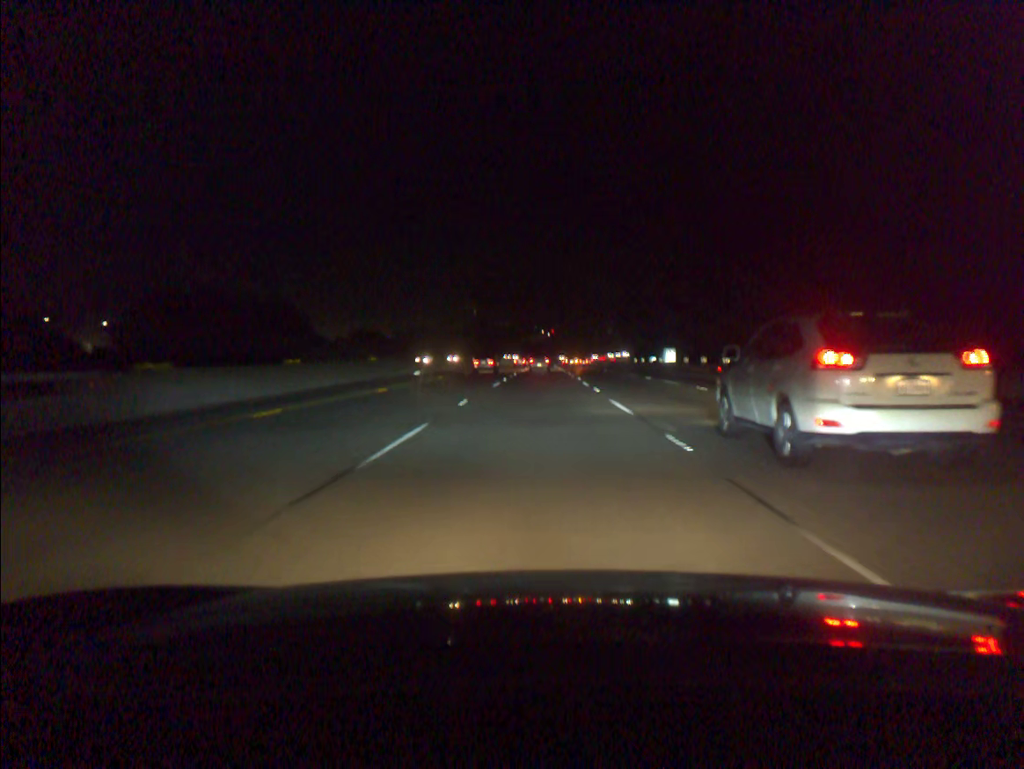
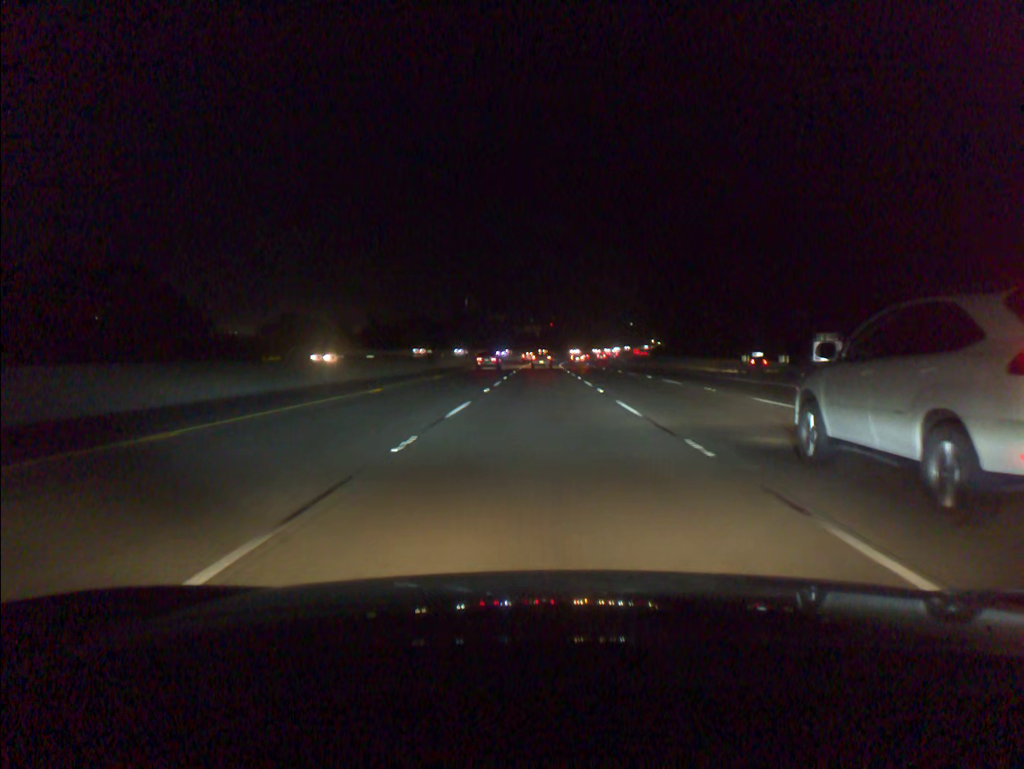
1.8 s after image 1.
(0.0, +58.9) m; 0°
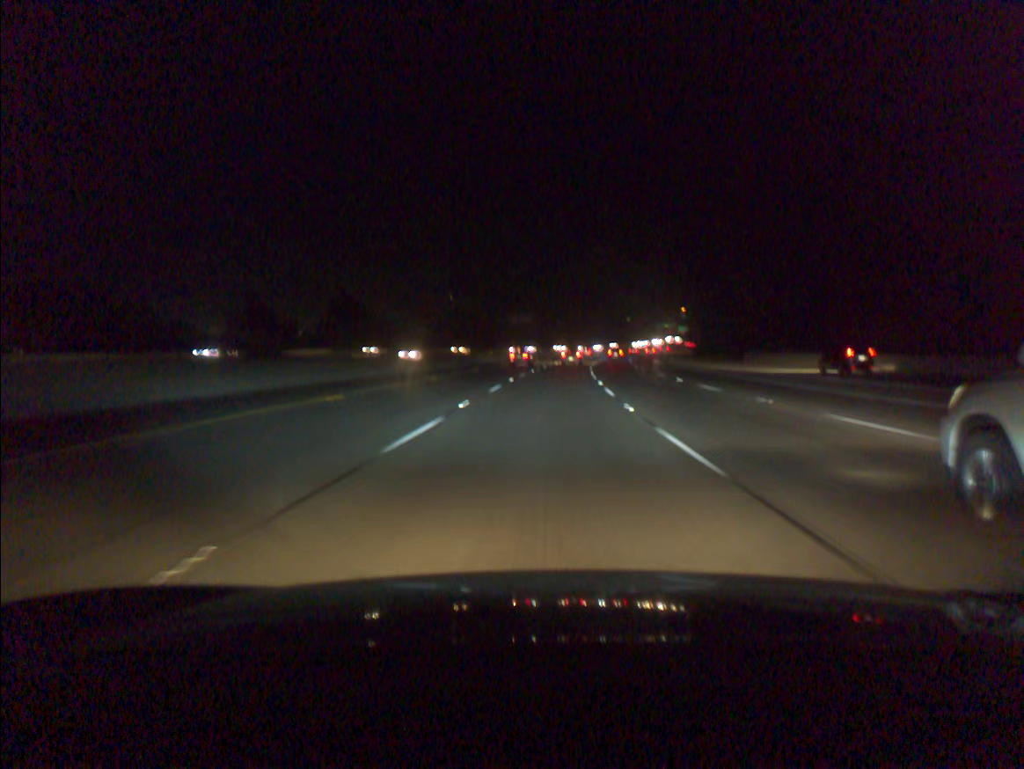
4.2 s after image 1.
(+0.3, +78.7) m; +1°
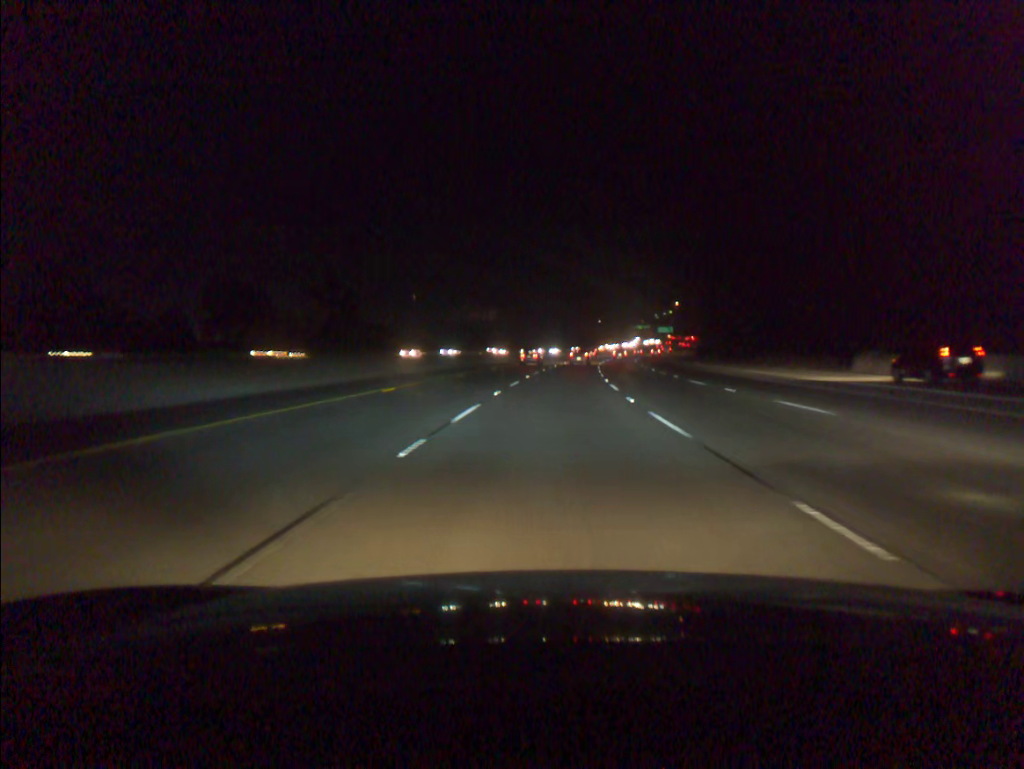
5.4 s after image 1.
(+0.6, +39.3) m; +2°
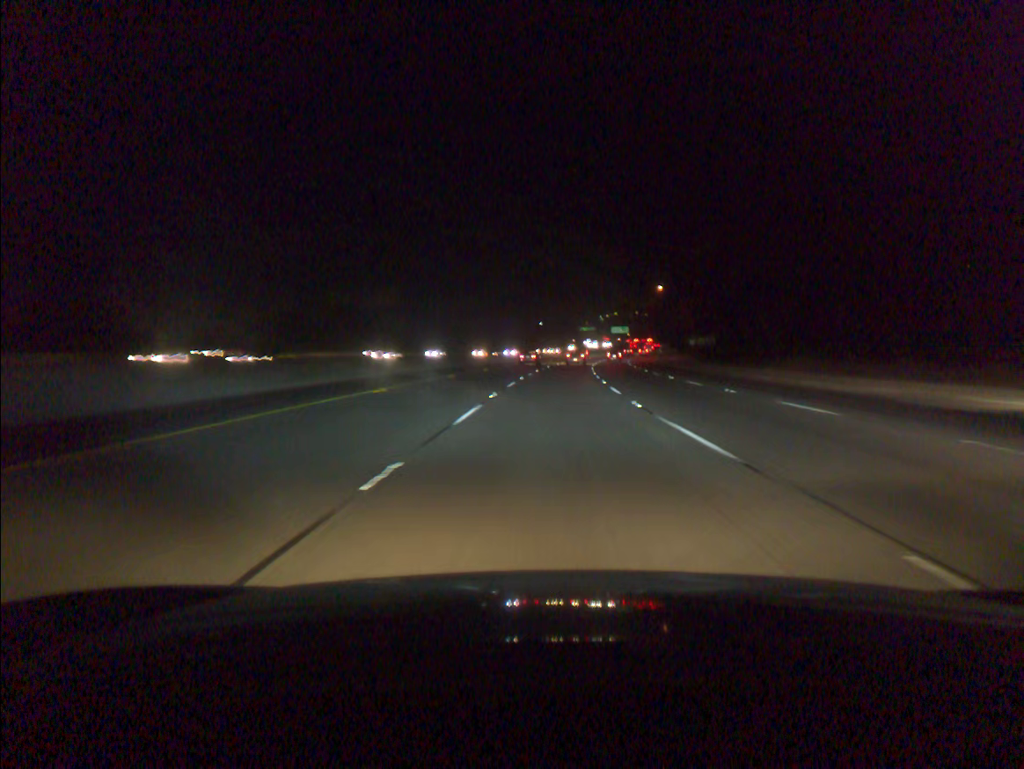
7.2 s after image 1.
(+2.2, +58.8) m; +4°
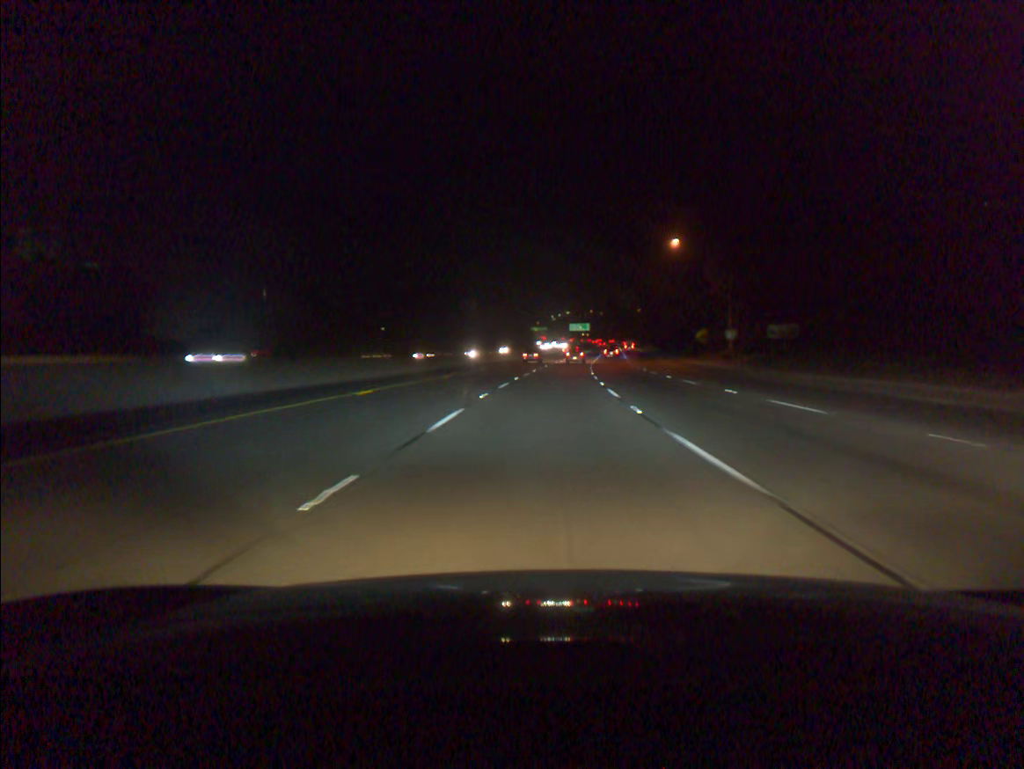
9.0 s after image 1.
(+2.0, +58.9) m; +4°
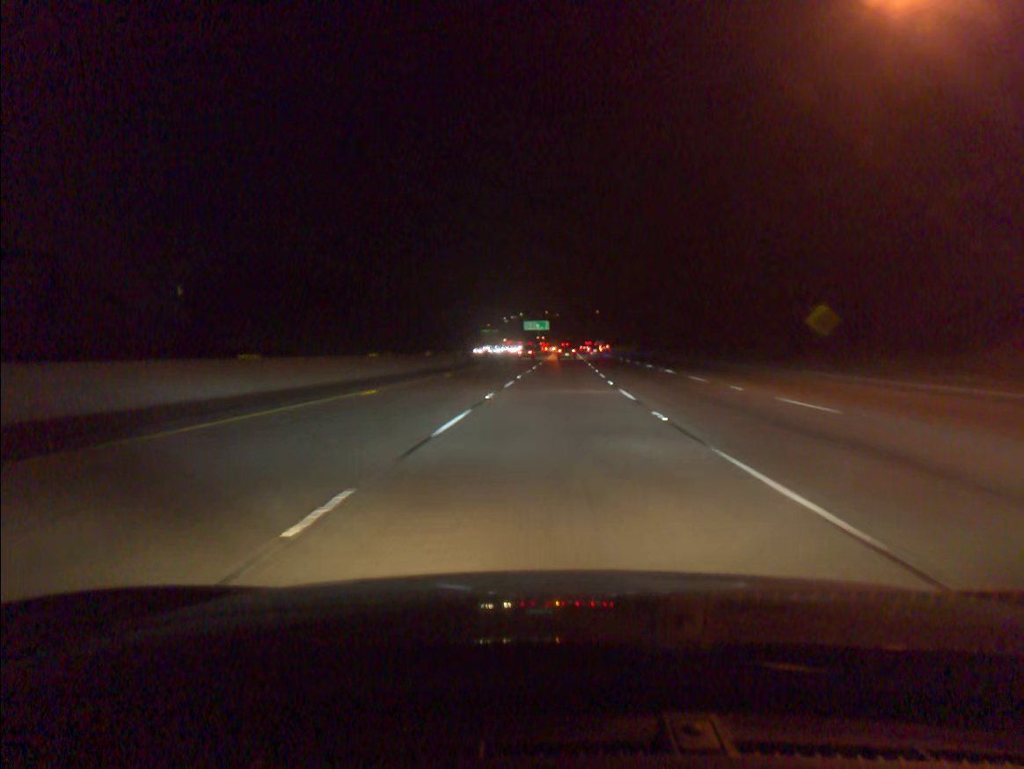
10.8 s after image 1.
(+1.7, +58.9) m; +3°
